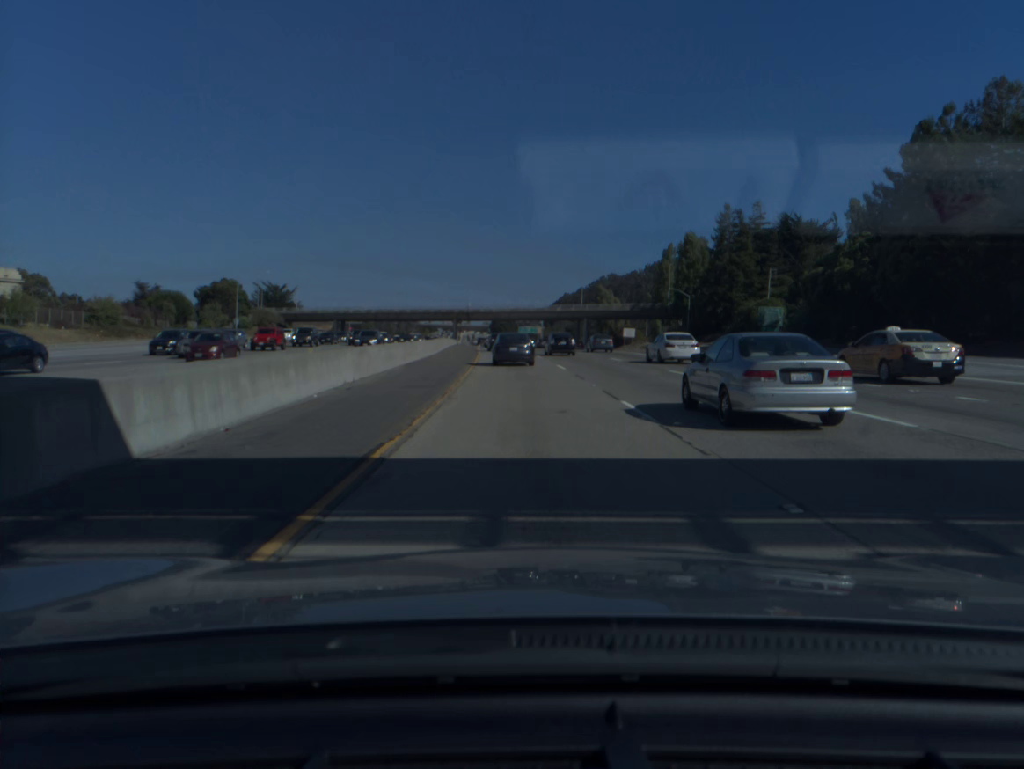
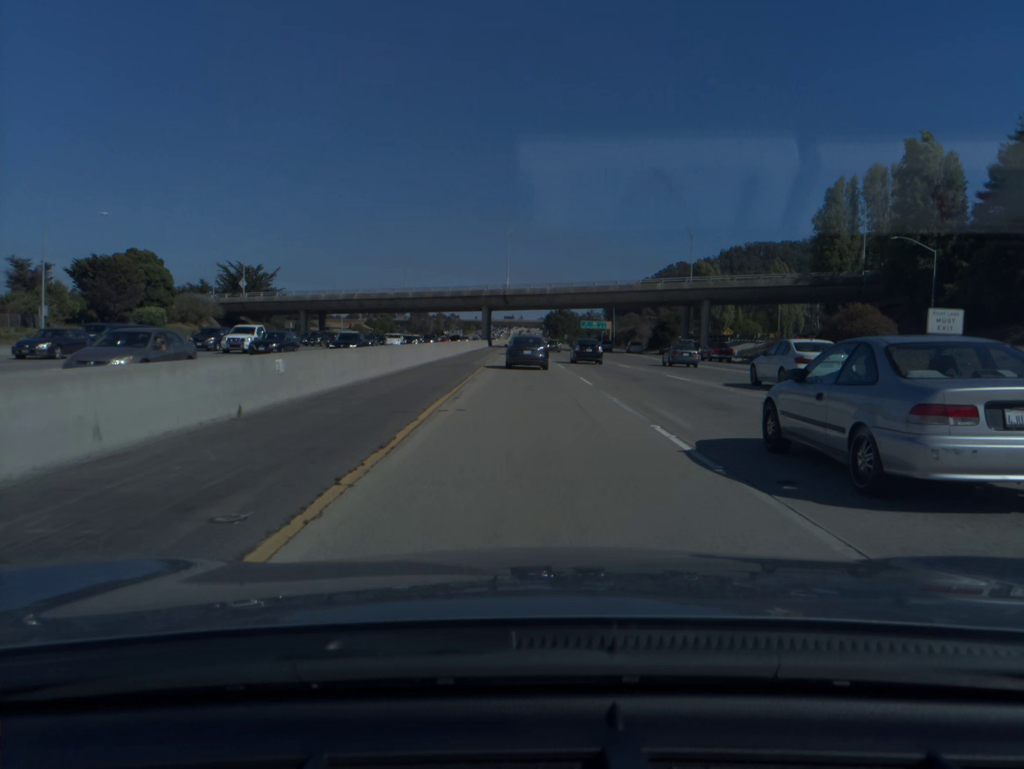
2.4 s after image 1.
(-2.6, +72.7) m; -4°
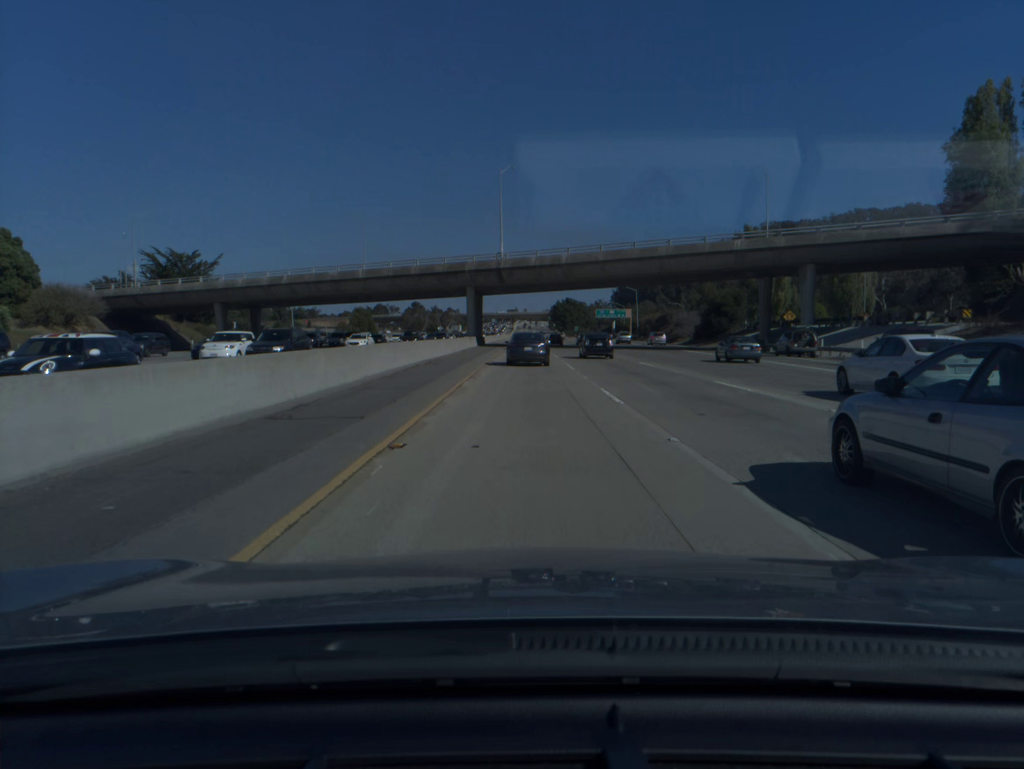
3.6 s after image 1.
(-0.1, +36.8) m; 0°
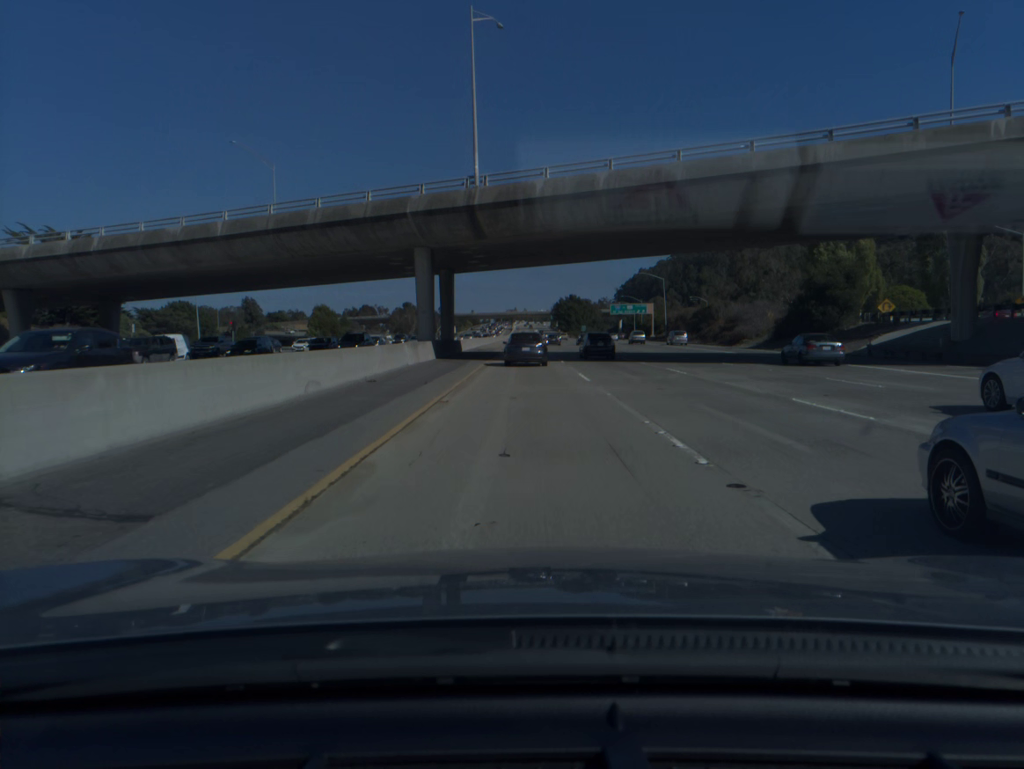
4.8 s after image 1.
(0.0, +37.2) m; 0°
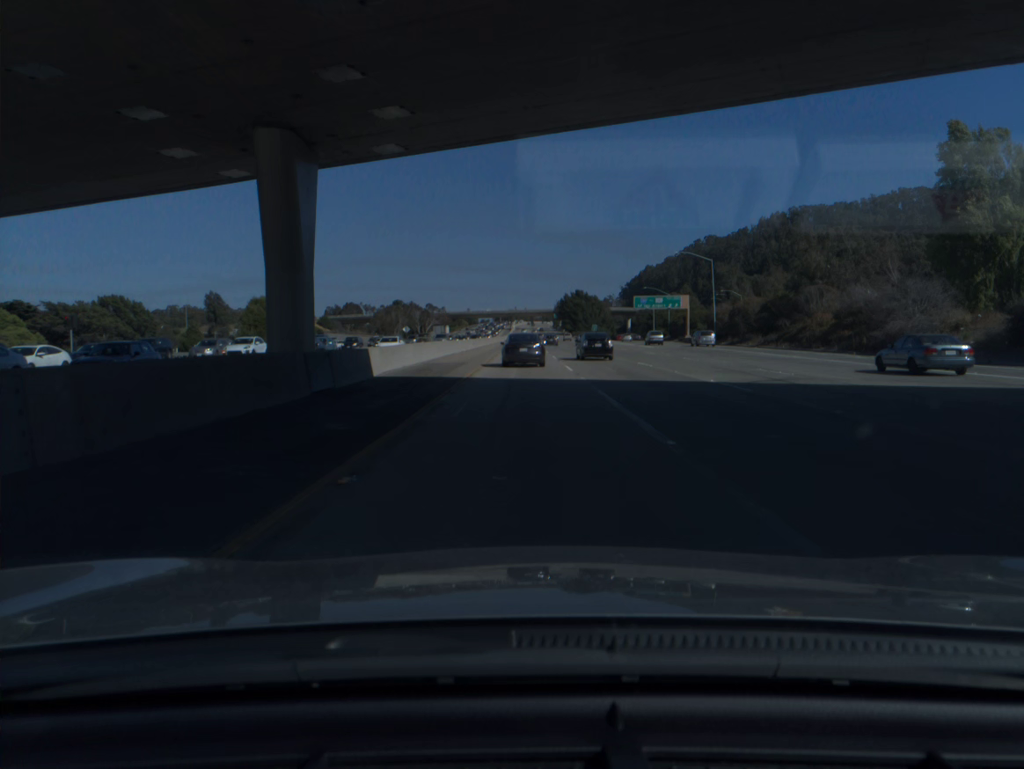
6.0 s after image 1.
(0.0, +37.6) m; 0°
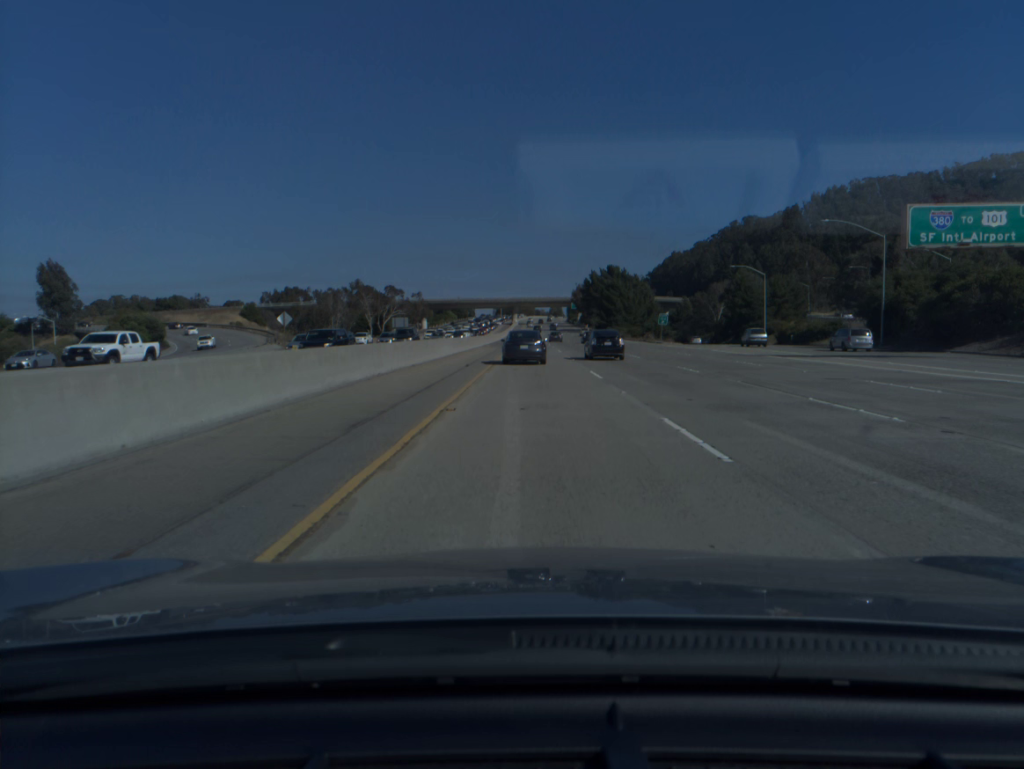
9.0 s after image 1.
(-0.5, +95.6) m; 0°
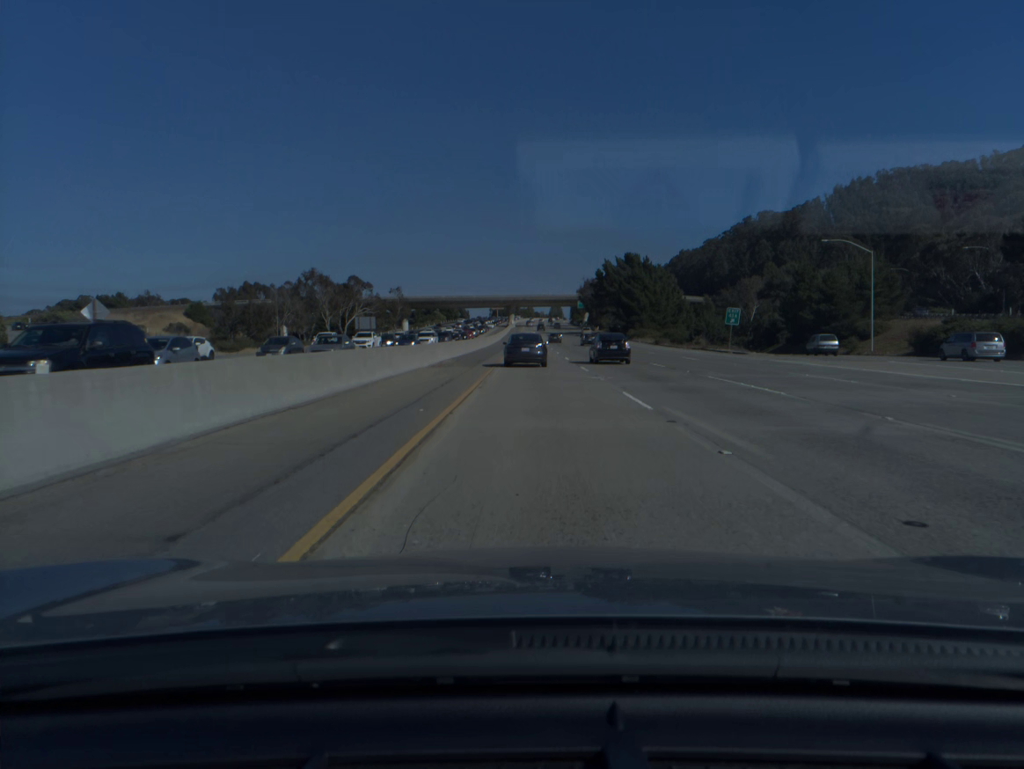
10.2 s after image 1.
(+0.1, +38.4) m; 0°
